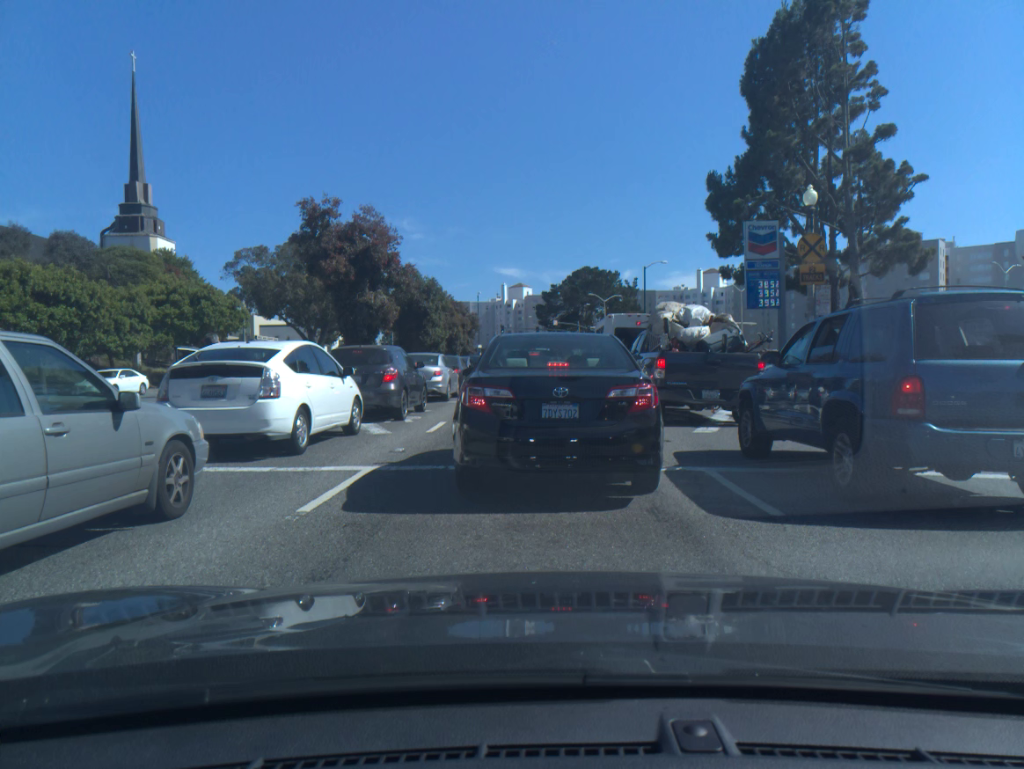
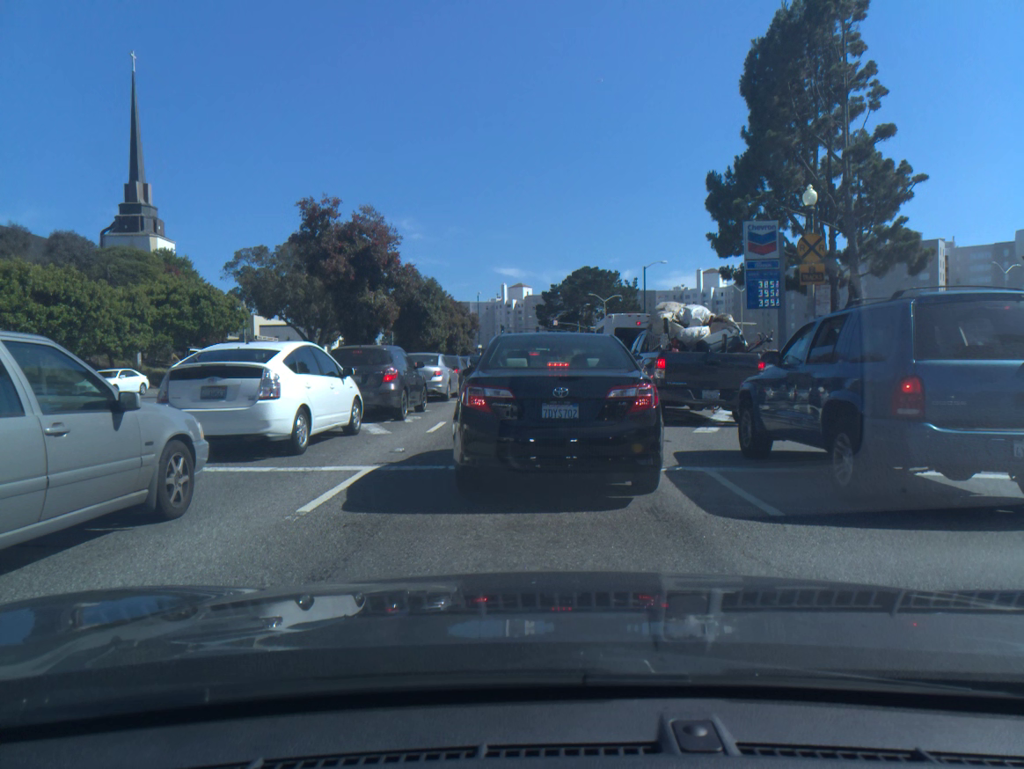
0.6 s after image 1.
(0.0, 0.0) m; 0°
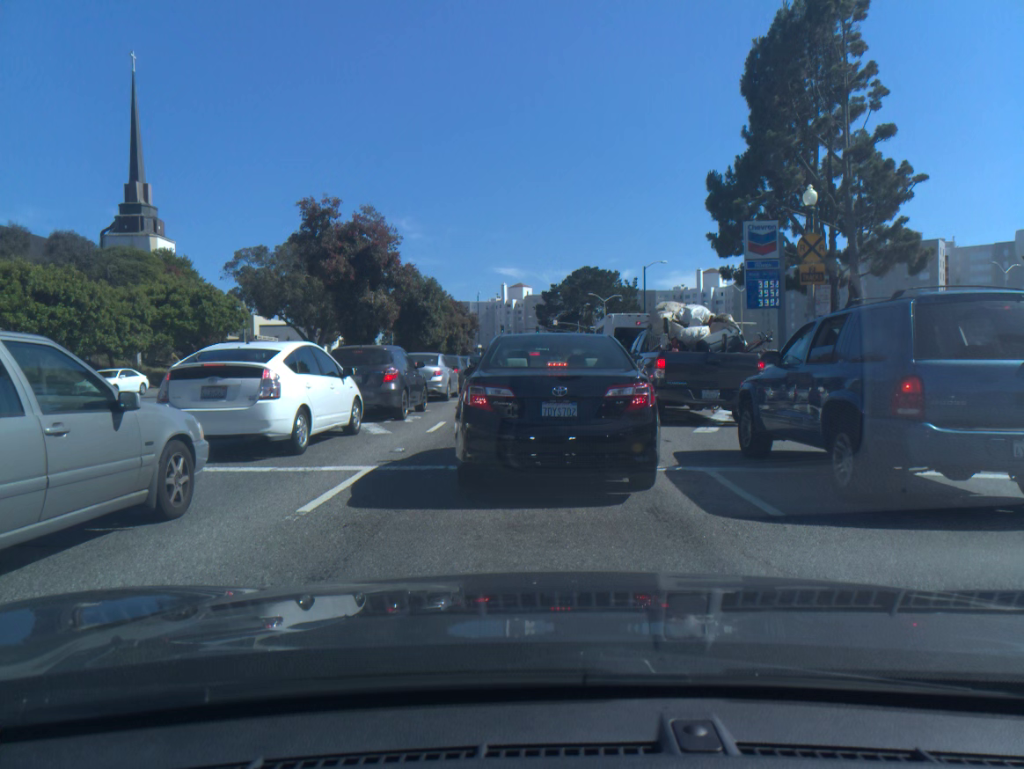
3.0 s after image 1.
(0.0, 0.0) m; 0°
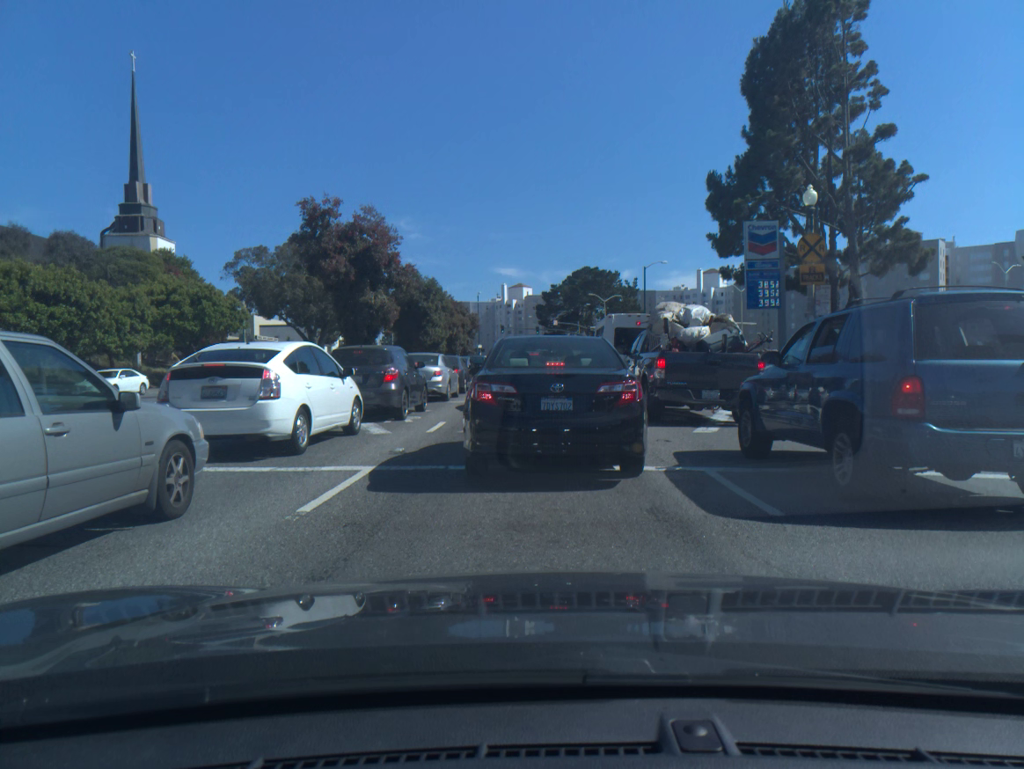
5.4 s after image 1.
(0.0, 0.0) m; 0°
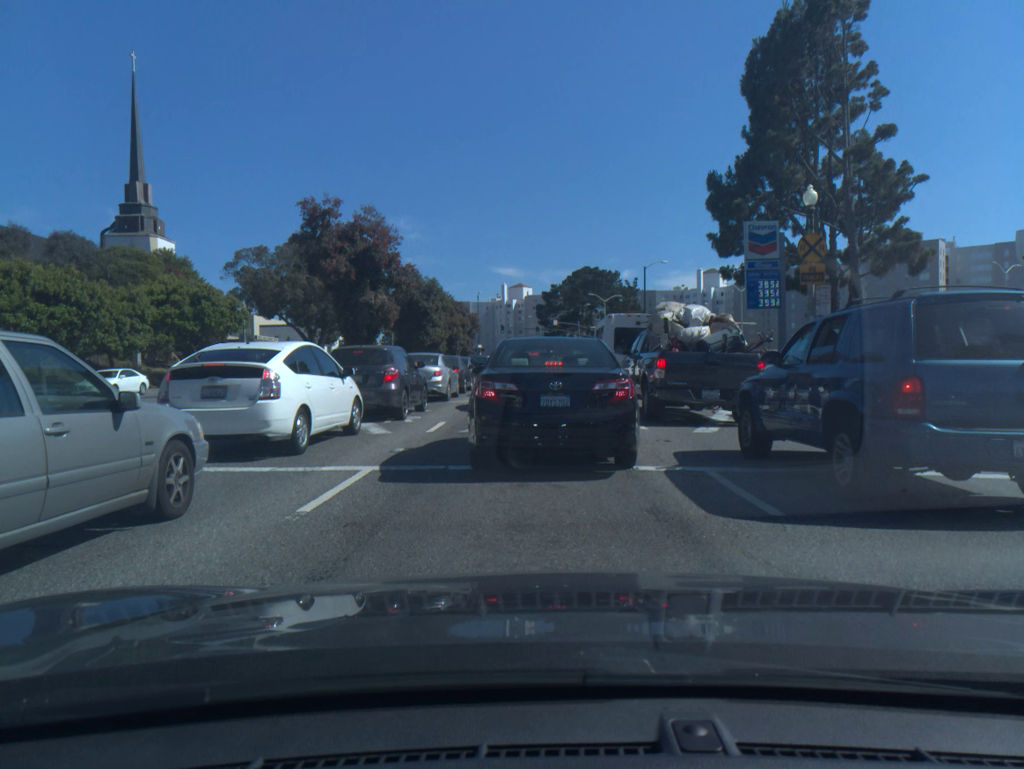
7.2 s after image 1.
(0.0, 0.0) m; 0°
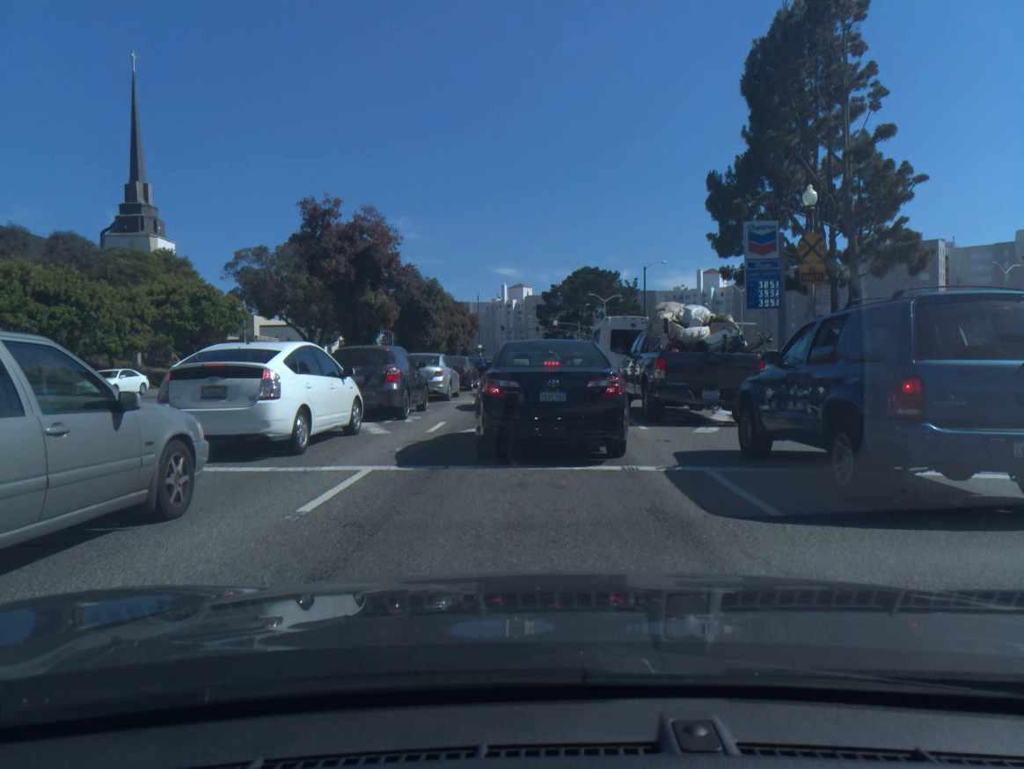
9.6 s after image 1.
(0.0, 0.0) m; 0°
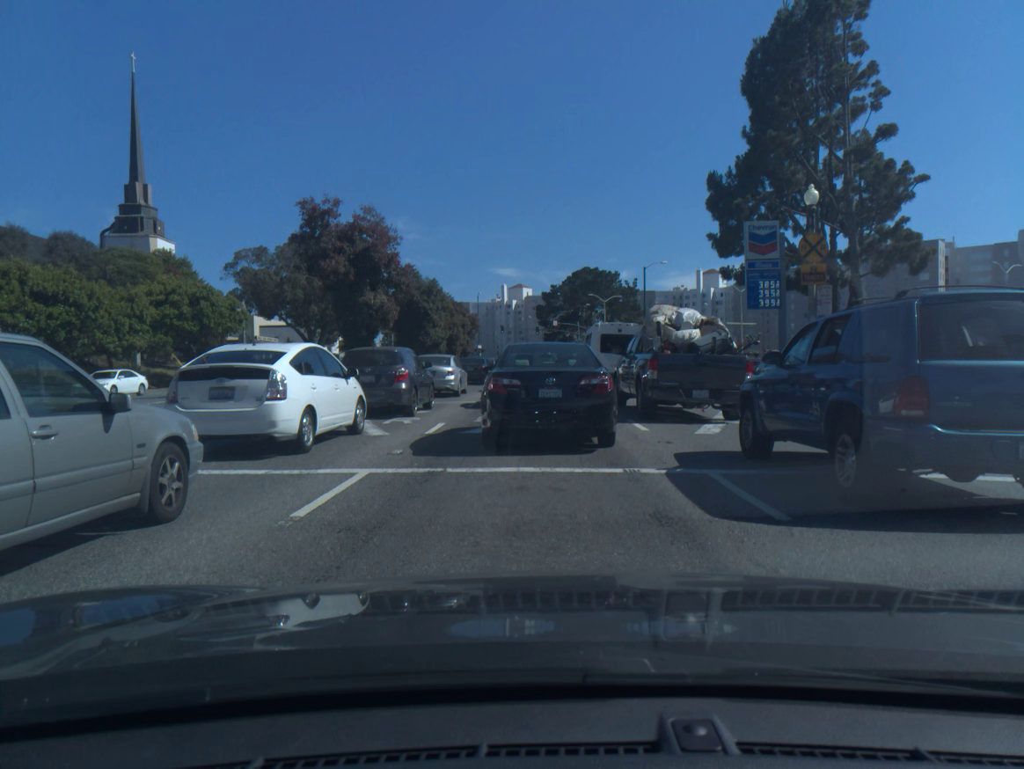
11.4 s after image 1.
(0.0, +0.1) m; 0°
